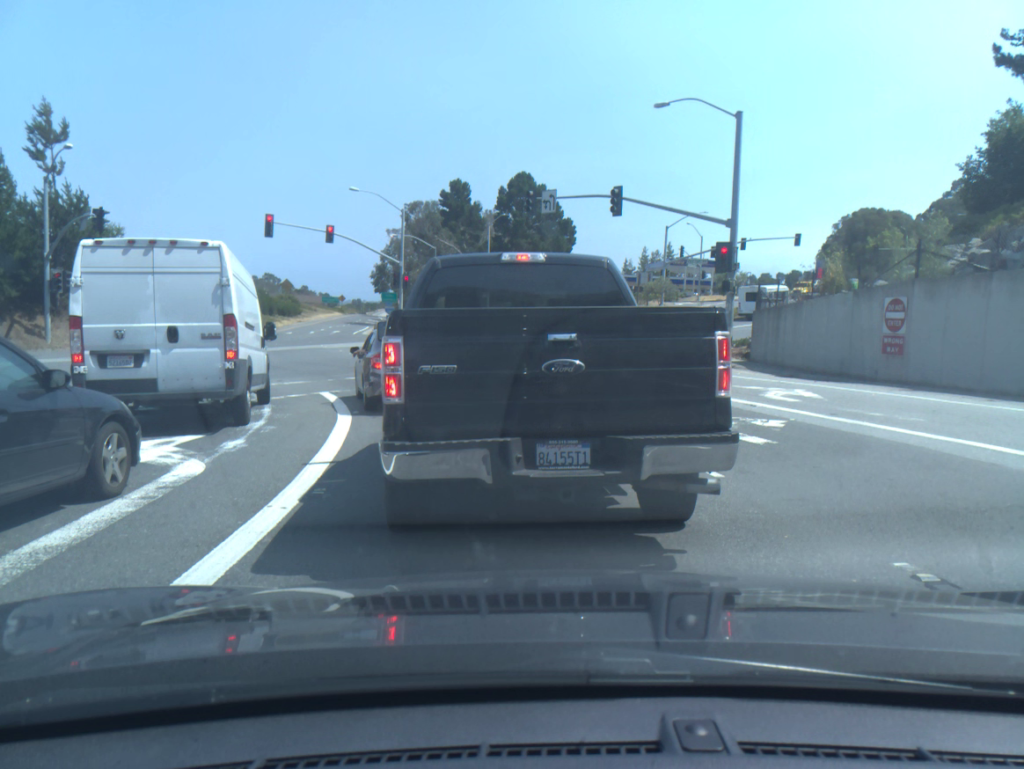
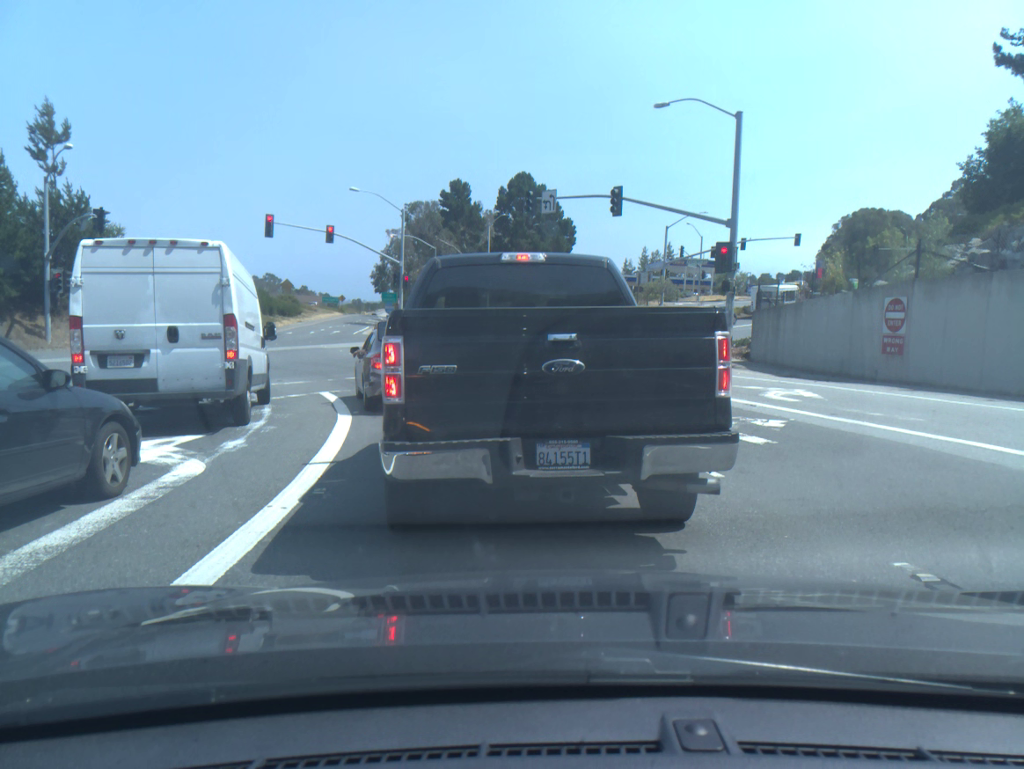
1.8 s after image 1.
(0.0, 0.0) m; 0°
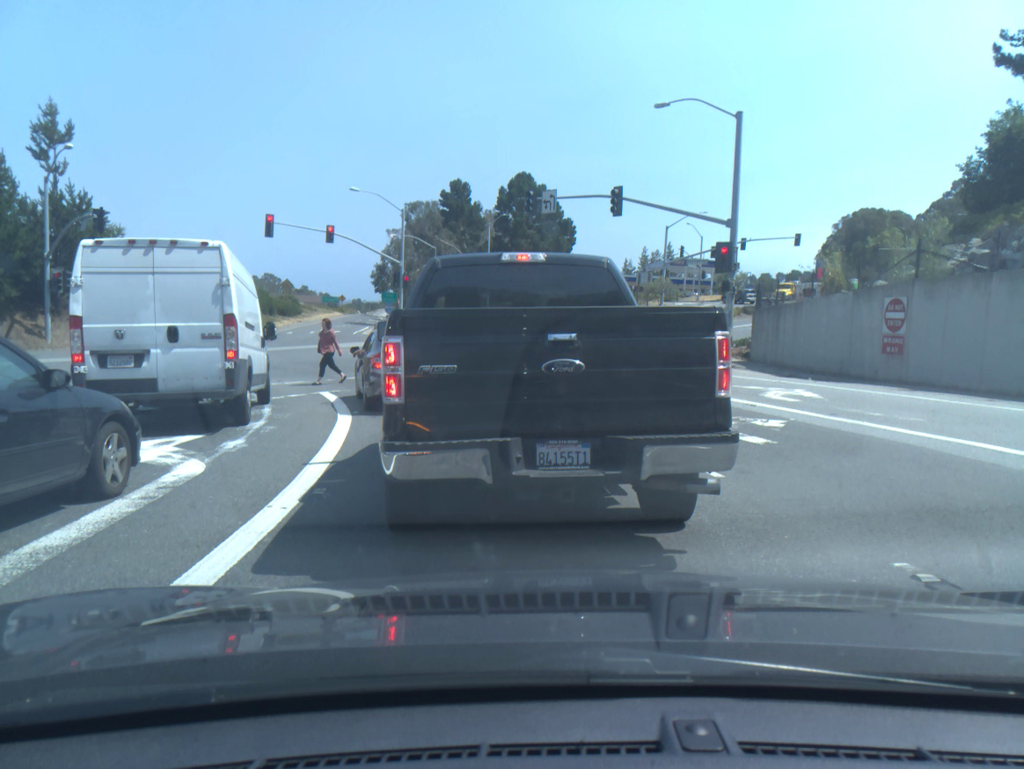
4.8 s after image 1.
(0.0, 0.0) m; 0°
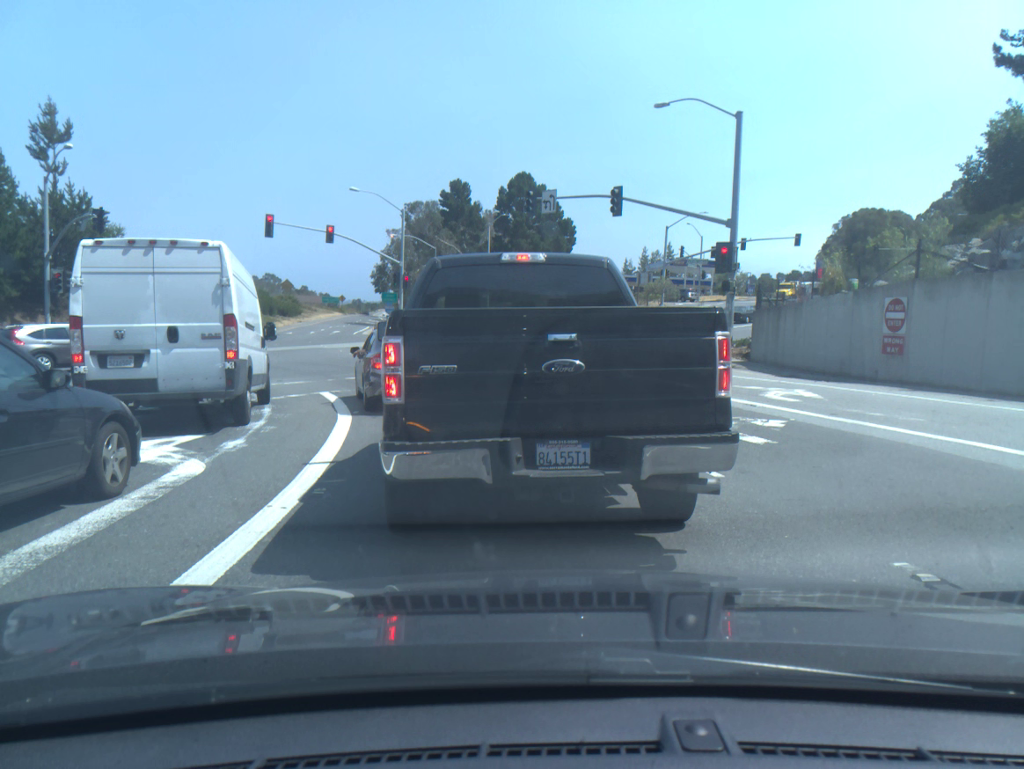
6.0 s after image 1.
(0.0, 0.0) m; 0°
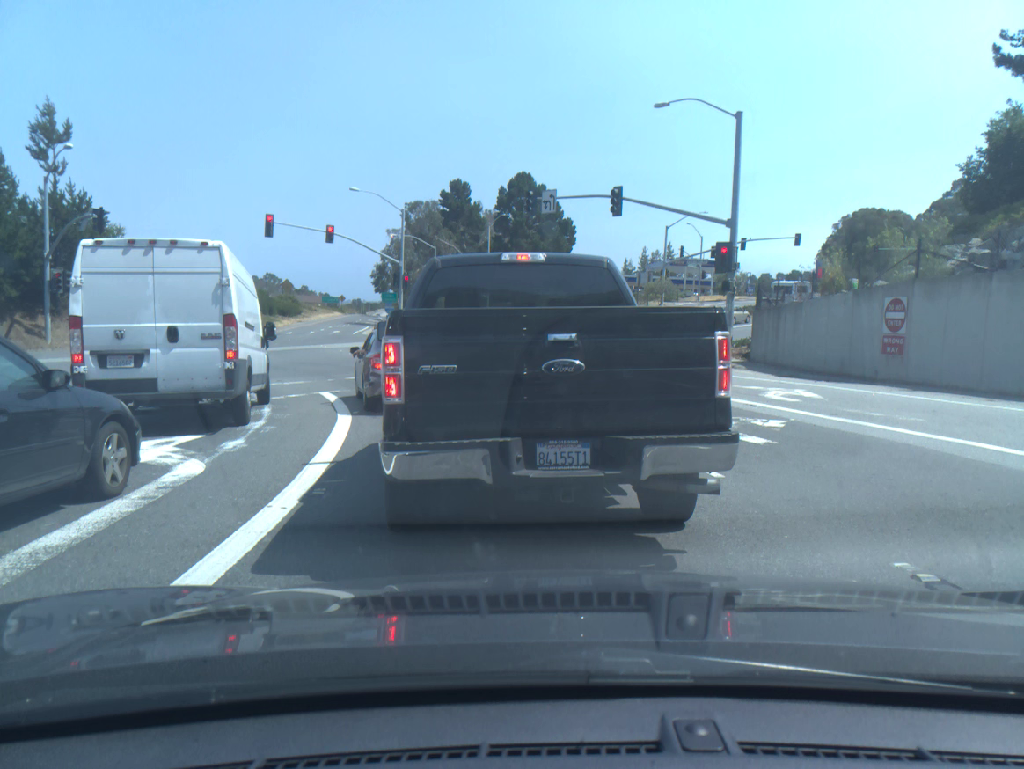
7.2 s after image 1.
(0.0, 0.0) m; 0°
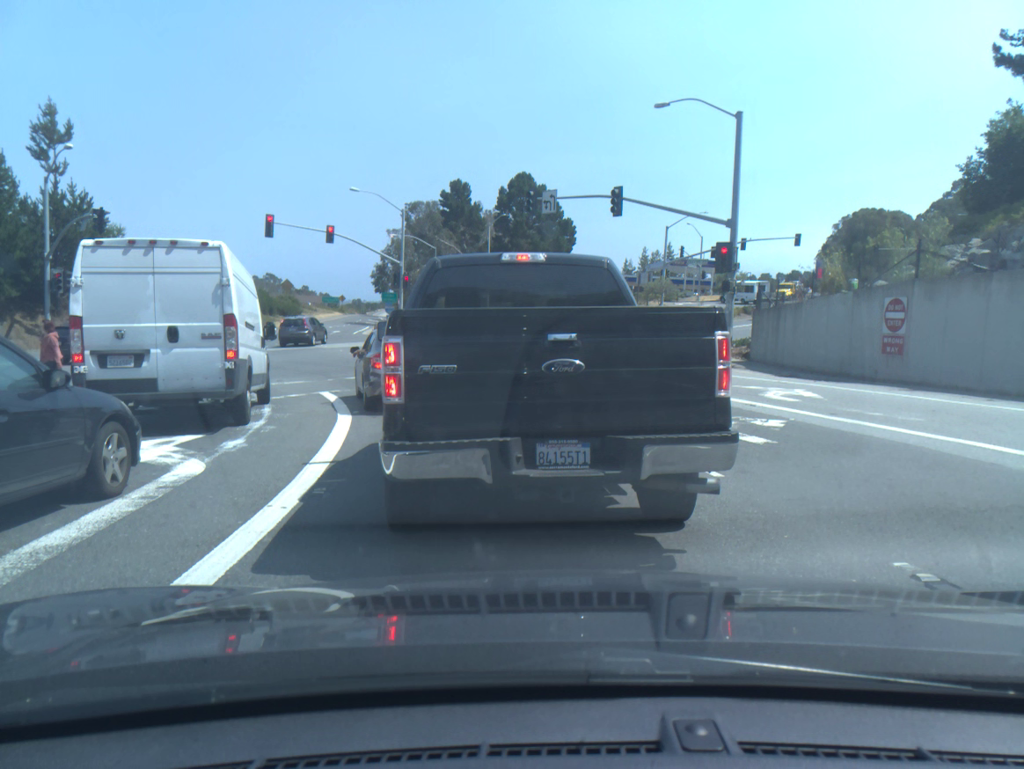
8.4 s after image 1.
(0.0, 0.0) m; -1°
